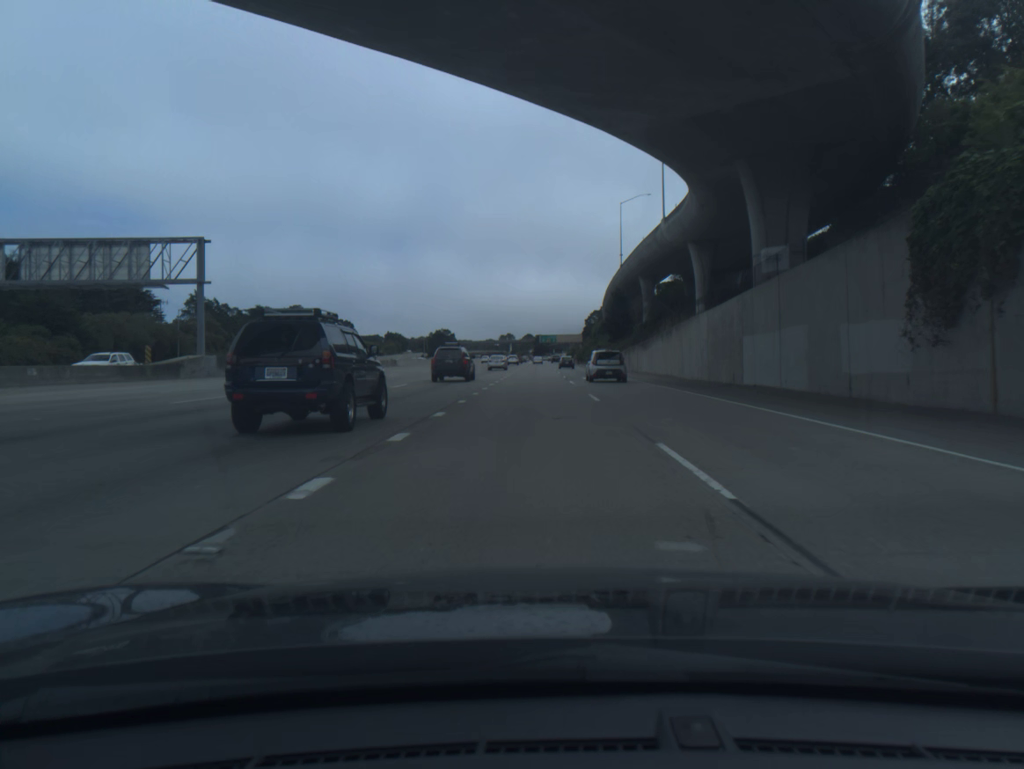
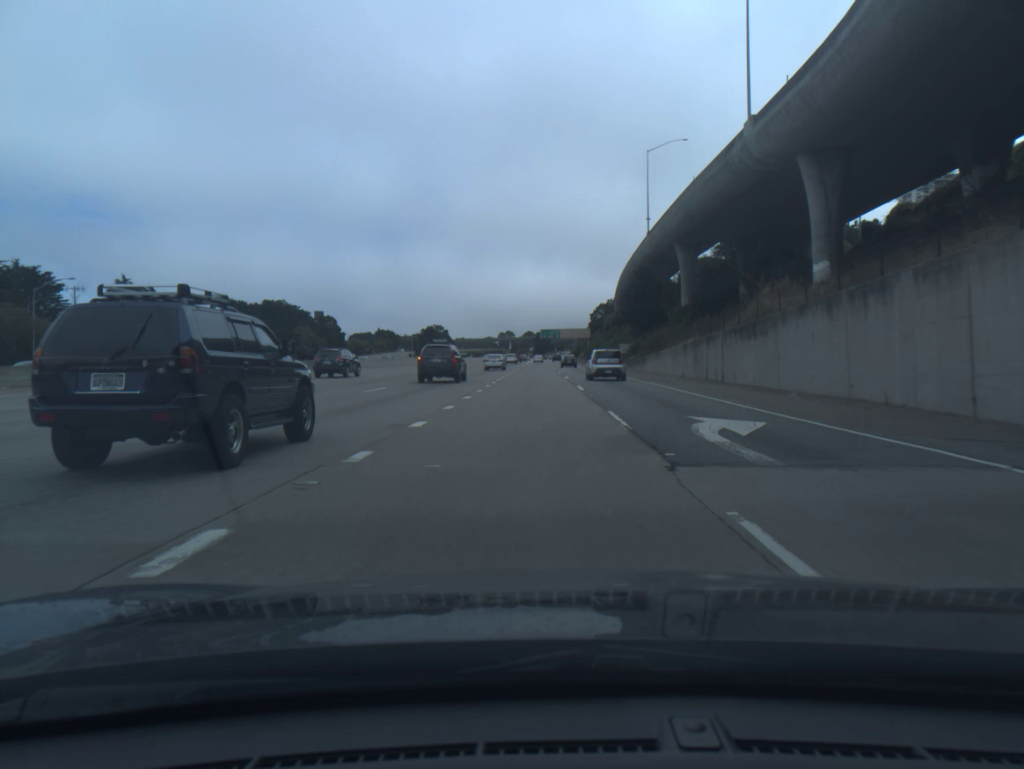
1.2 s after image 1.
(0.0, +33.7) m; 0°
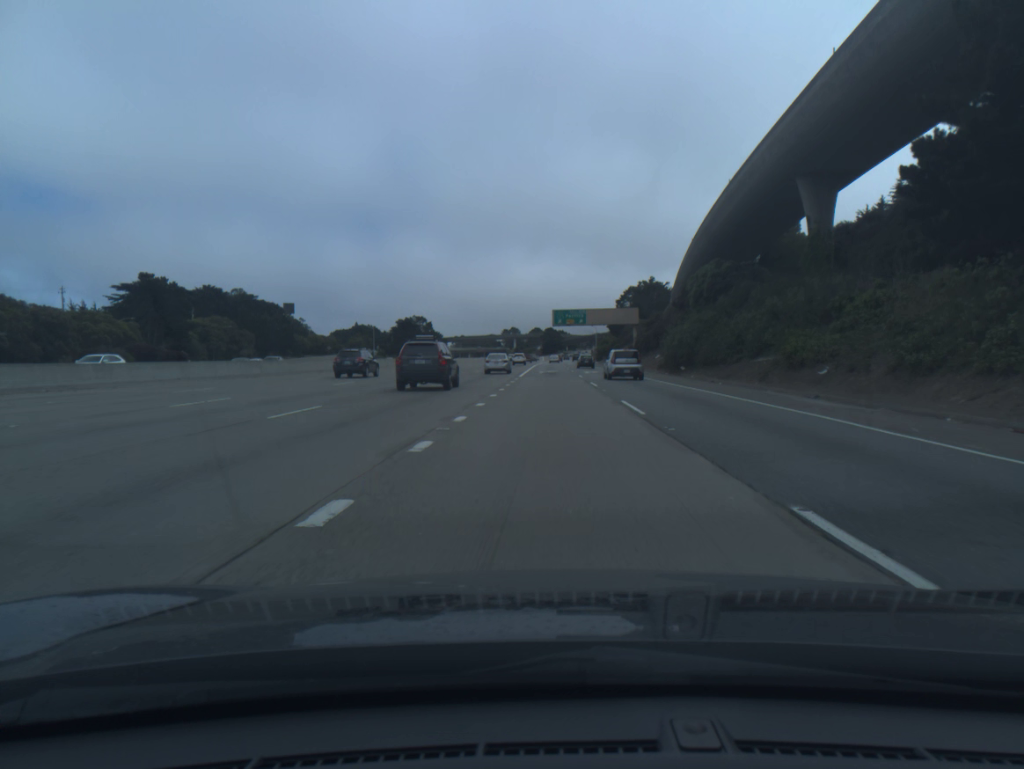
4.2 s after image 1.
(-0.8, +84.1) m; -1°
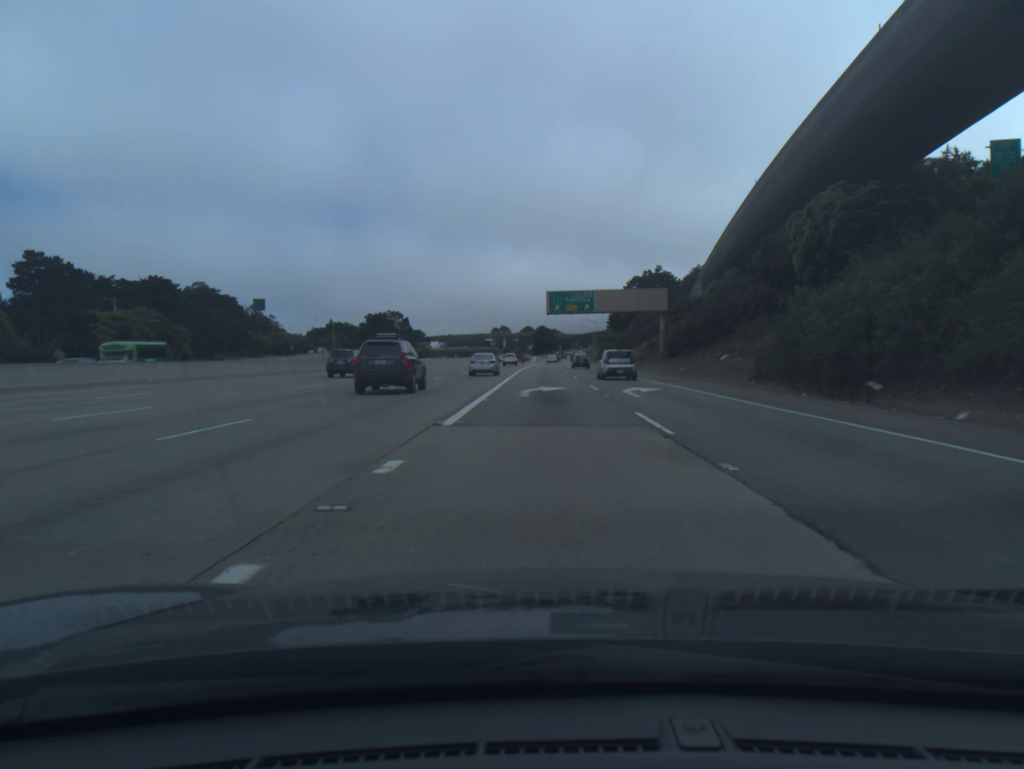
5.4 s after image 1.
(+0.2, +33.4) m; +1°
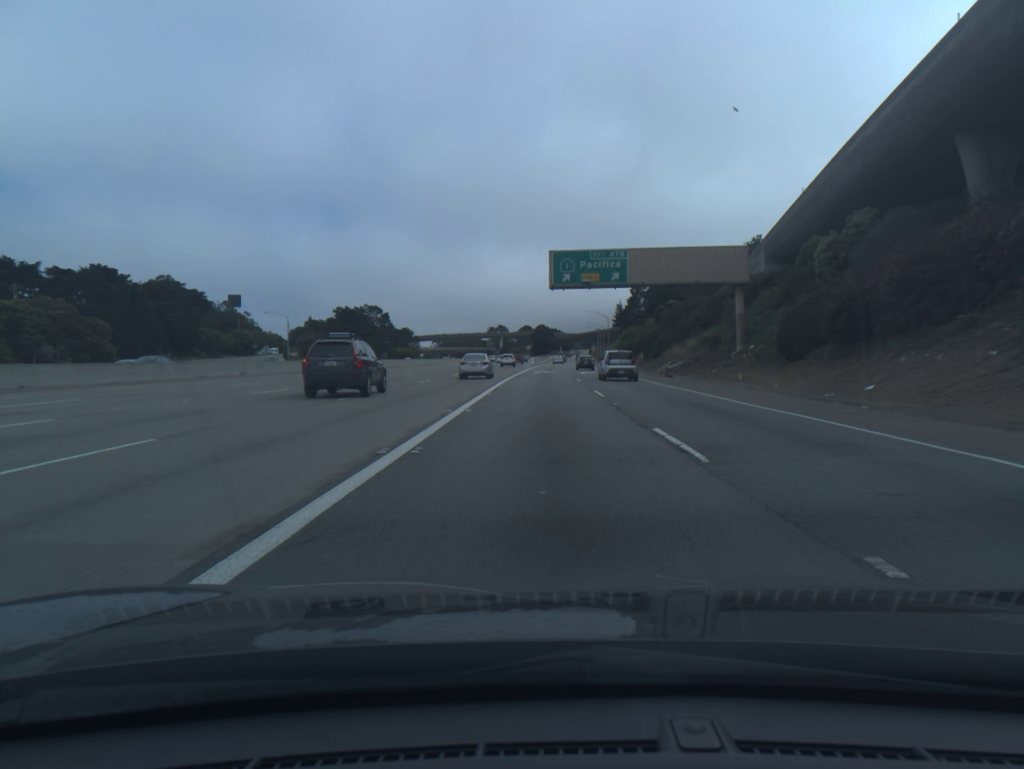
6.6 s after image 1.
(0.0, +33.0) m; 0°
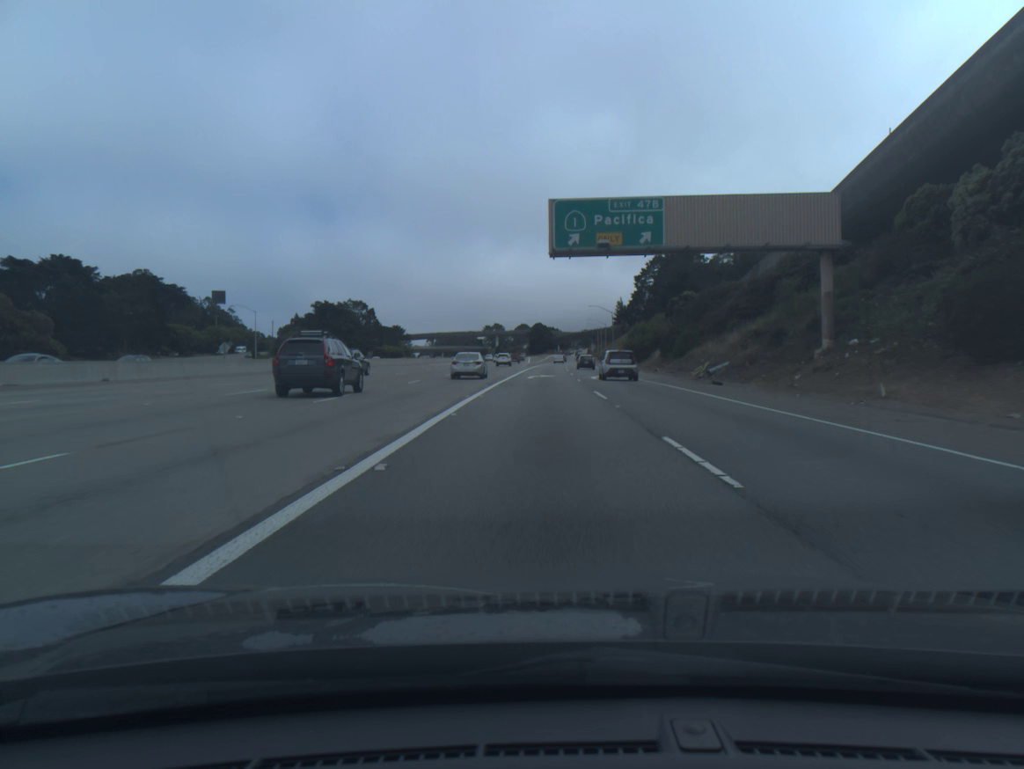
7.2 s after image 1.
(0.0, +16.4) m; 0°
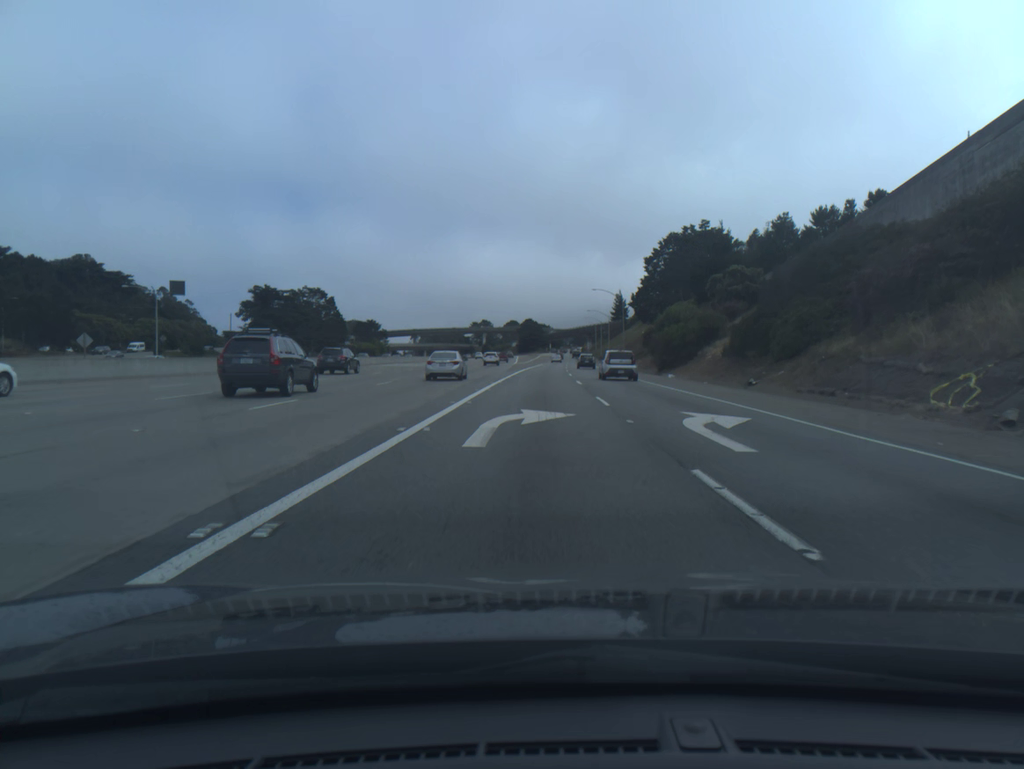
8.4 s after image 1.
(+0.1, +32.3) m; +1°
